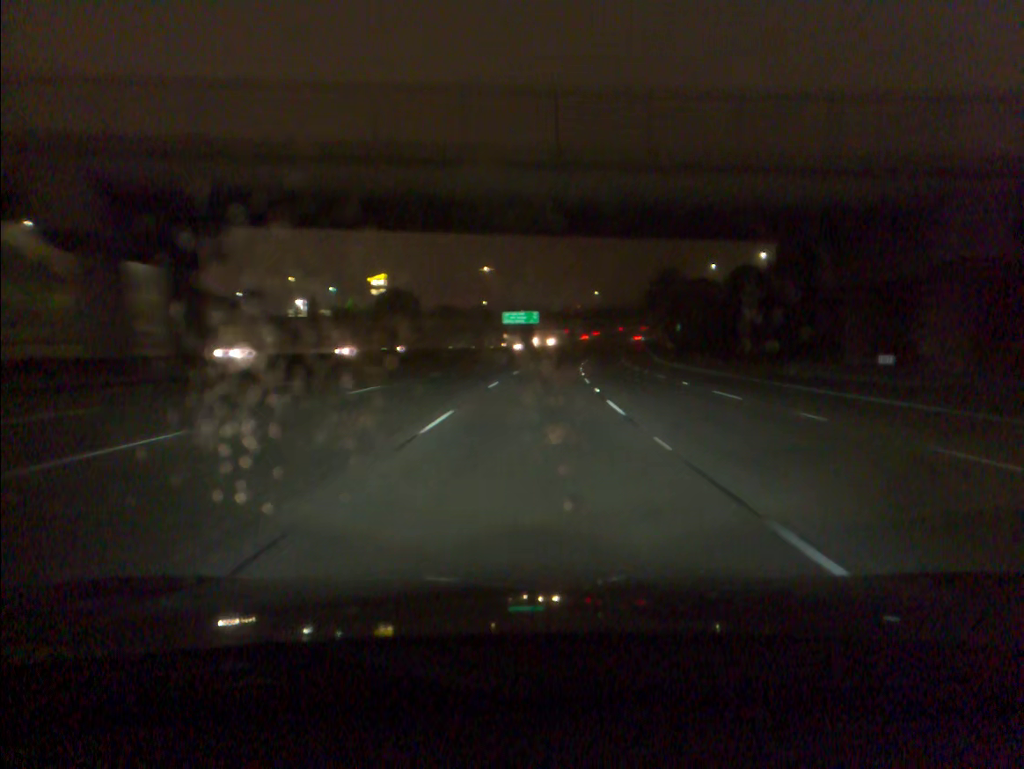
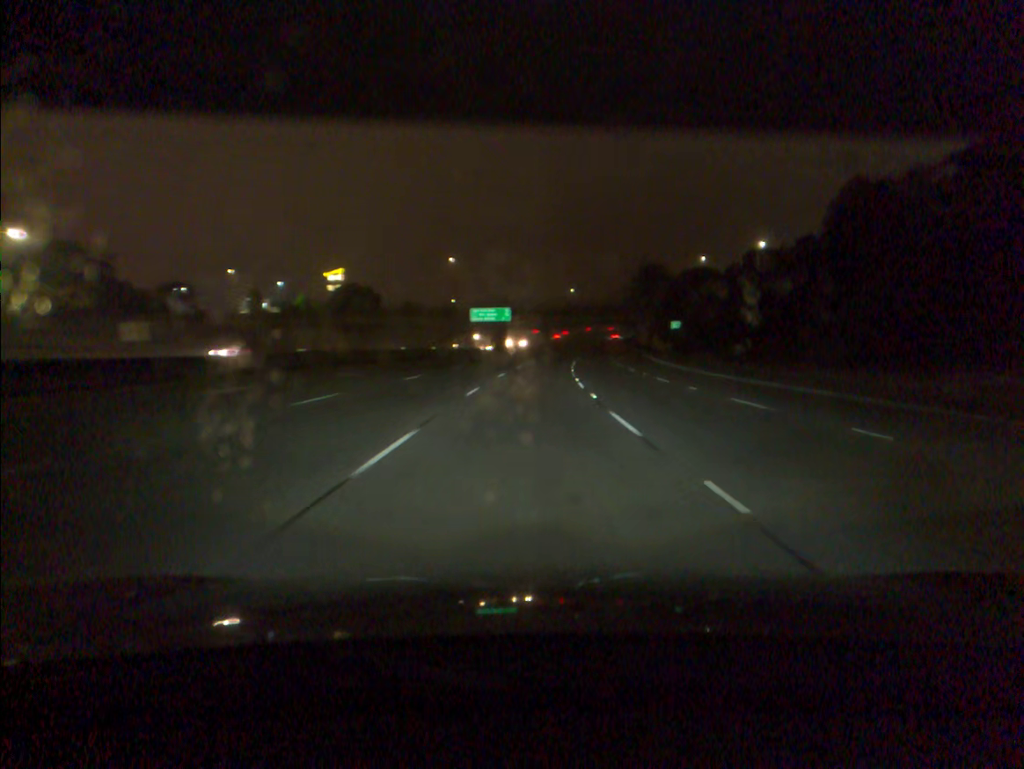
(+0.3, +18.4) m; +2°
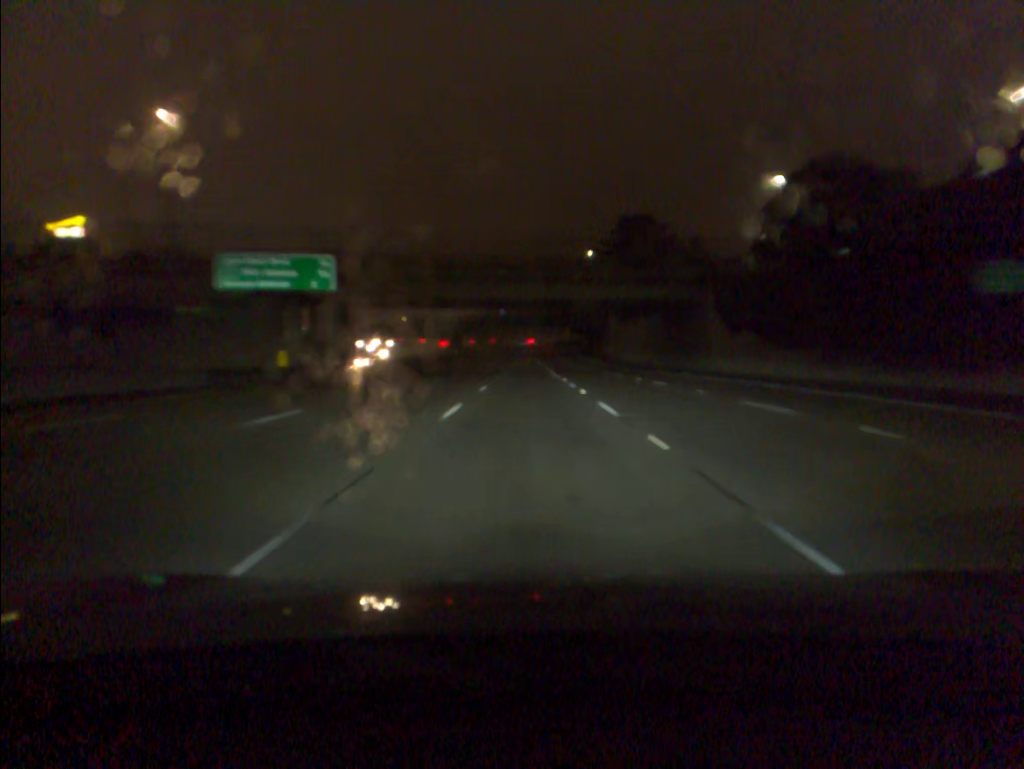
(+5.2, +92.3) m; +6°
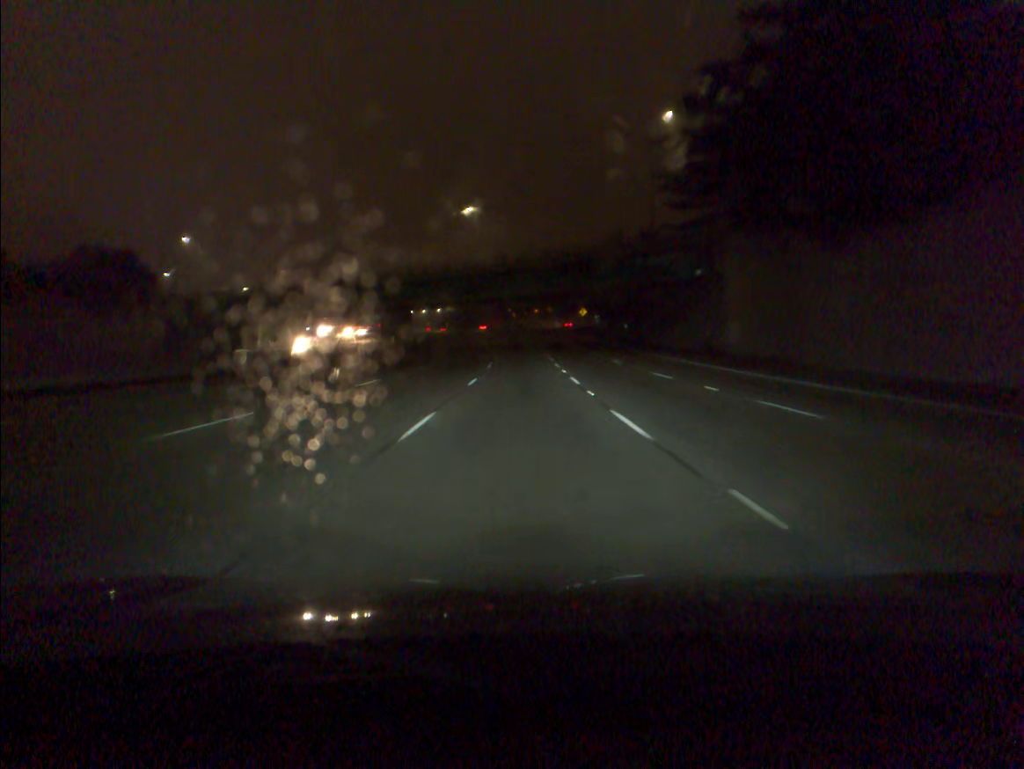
(+0.5, +74.5) m; 0°
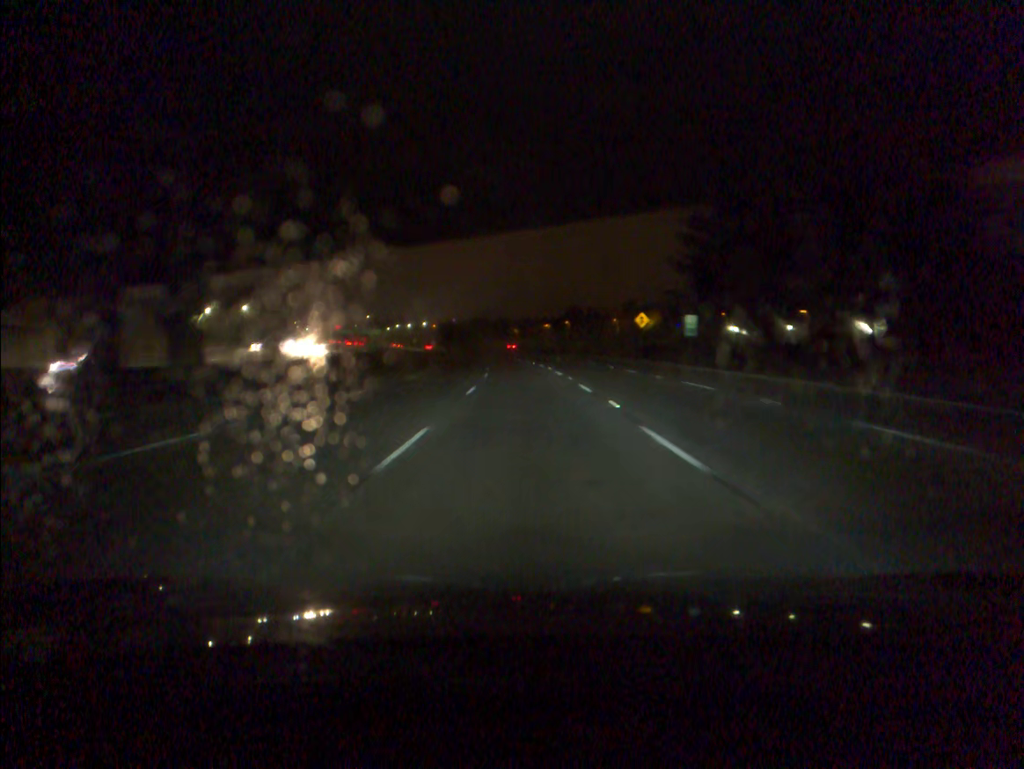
(-0.2, +74.3) m; 0°
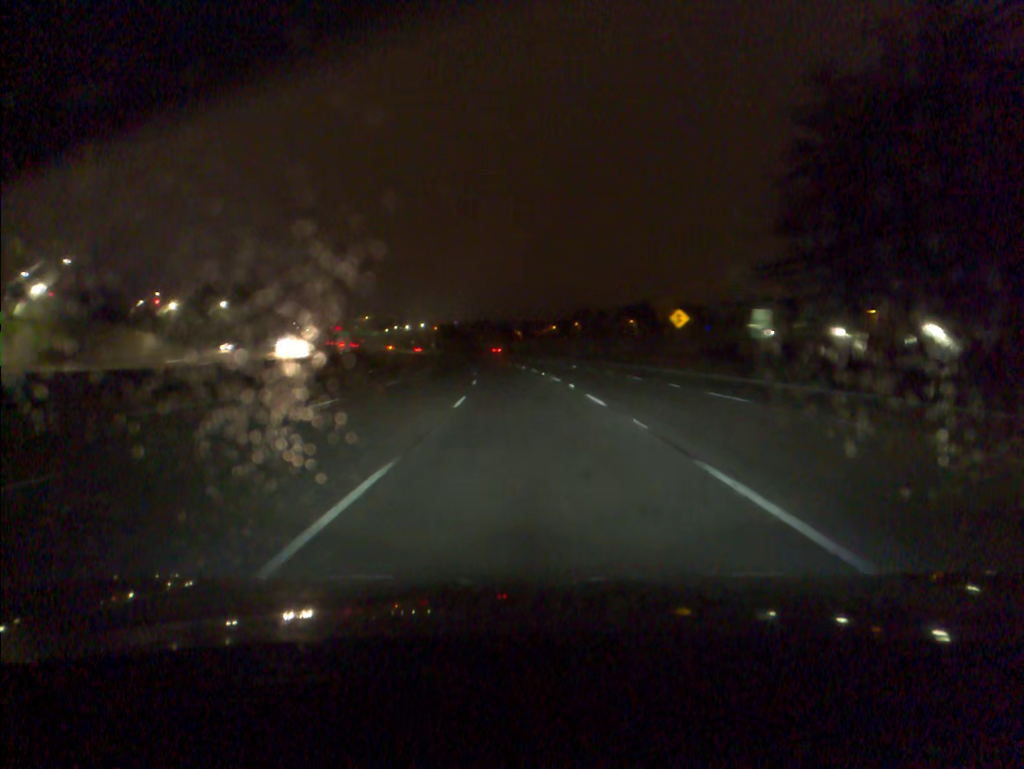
(0.0, +18.4) m; 0°
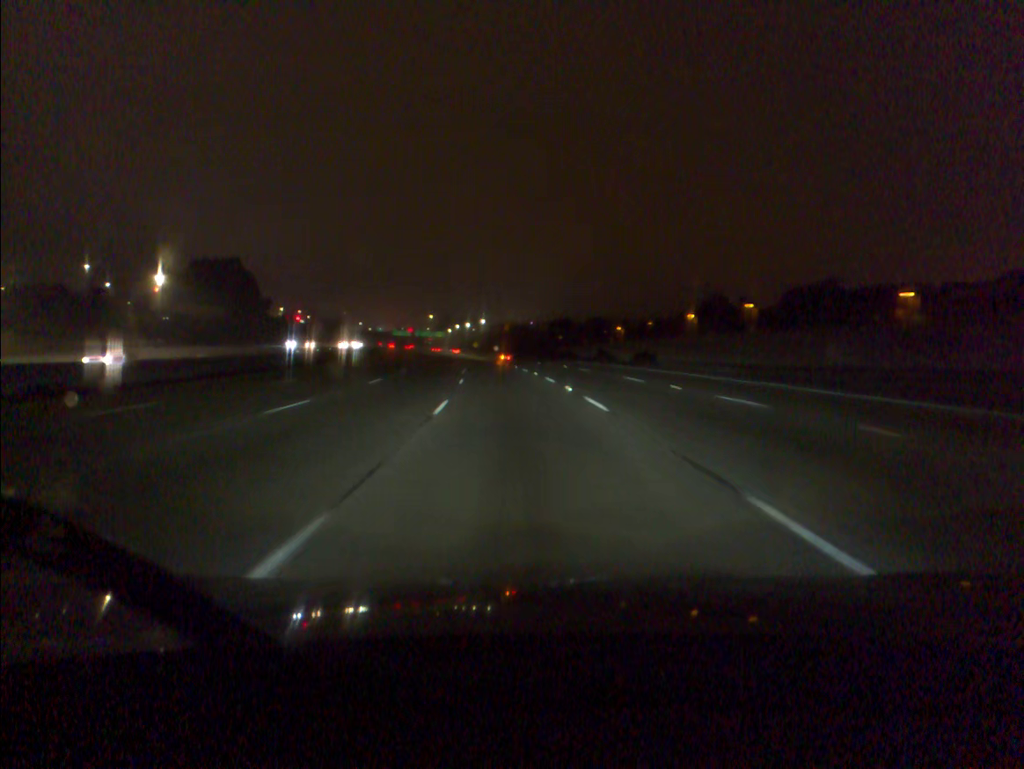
(-3.2, +73.7) m; -6°
